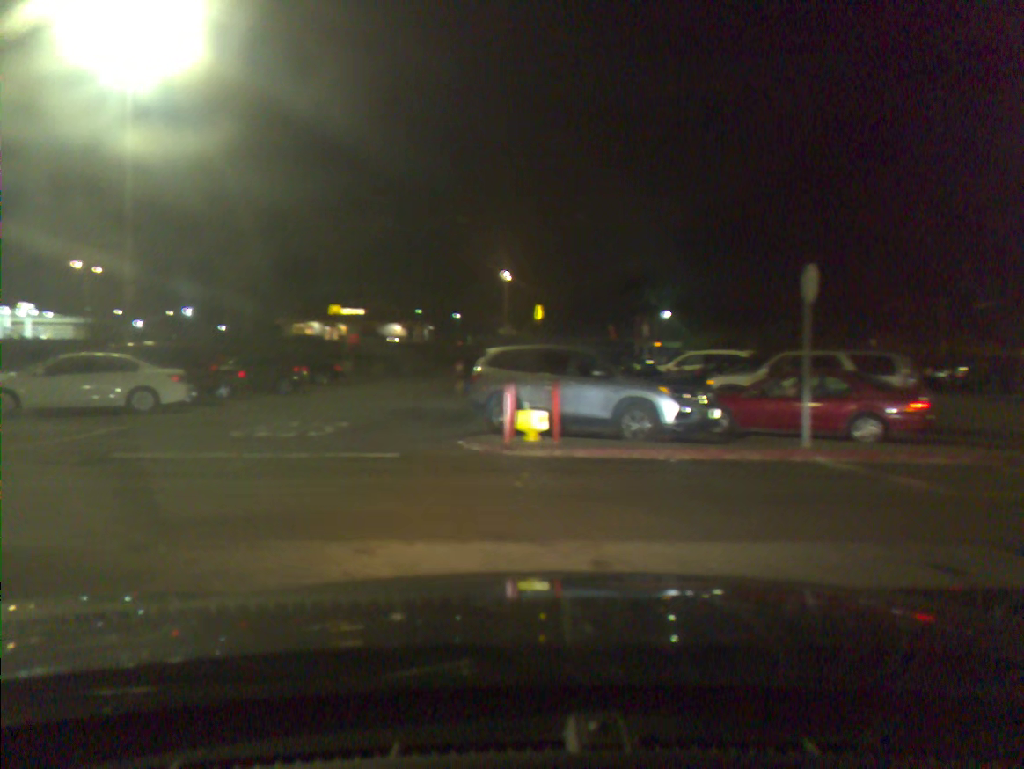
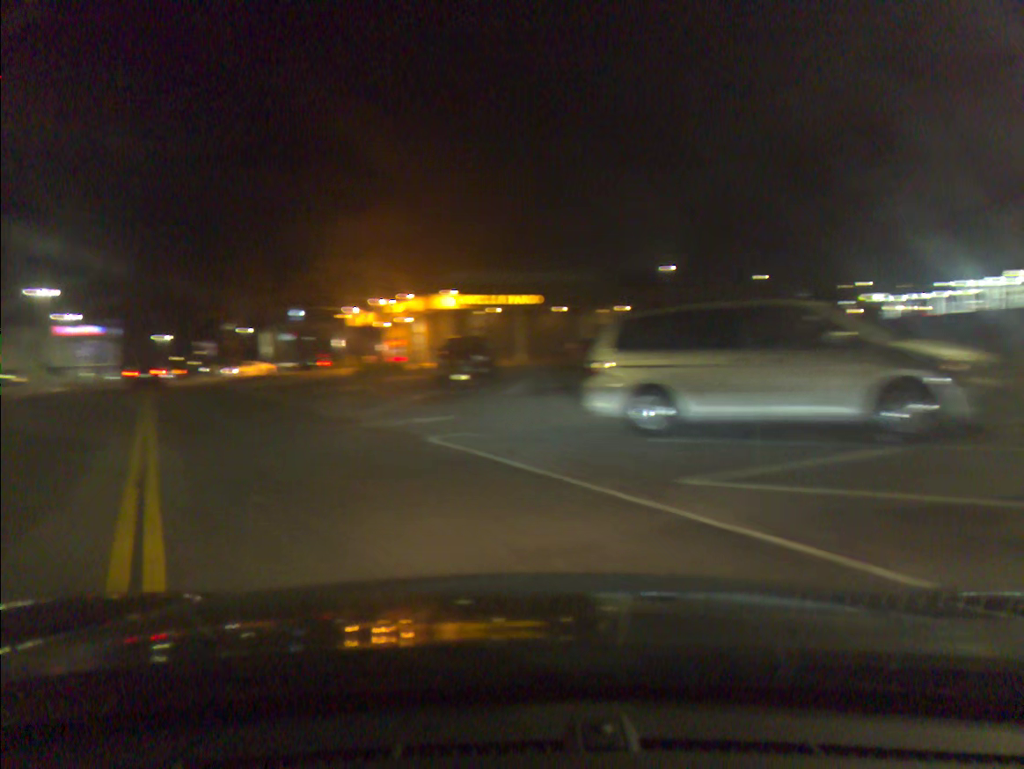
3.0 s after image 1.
(-7.0, +9.7) m; -64°
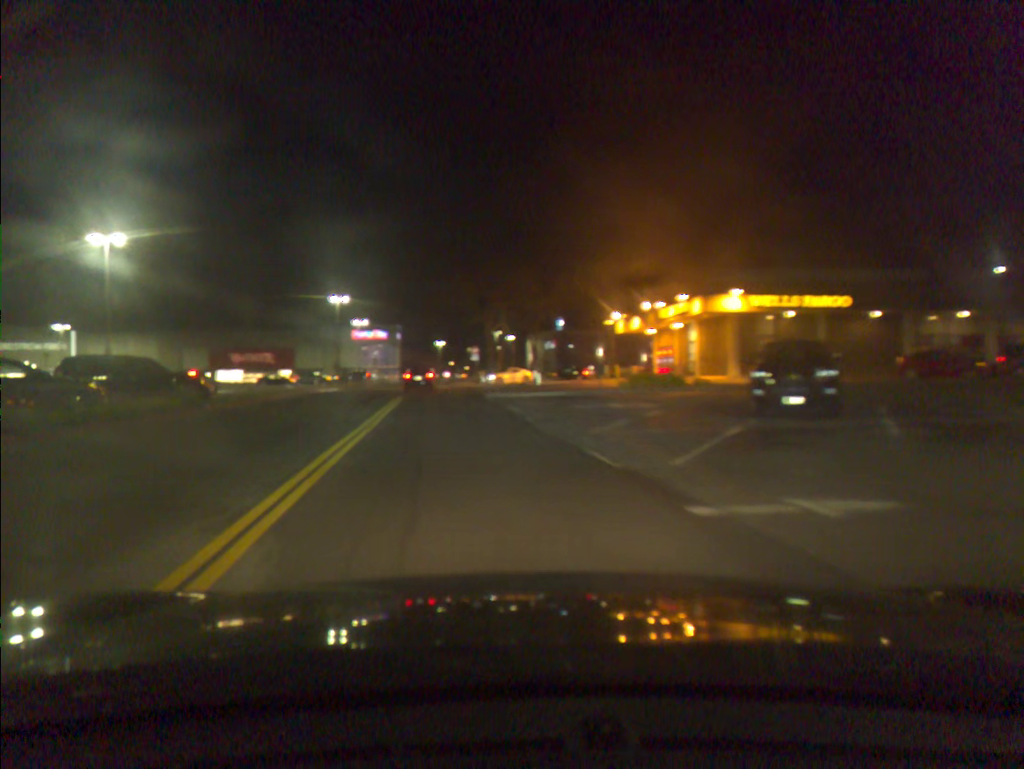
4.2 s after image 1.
(-1.3, +7.6) m; -14°
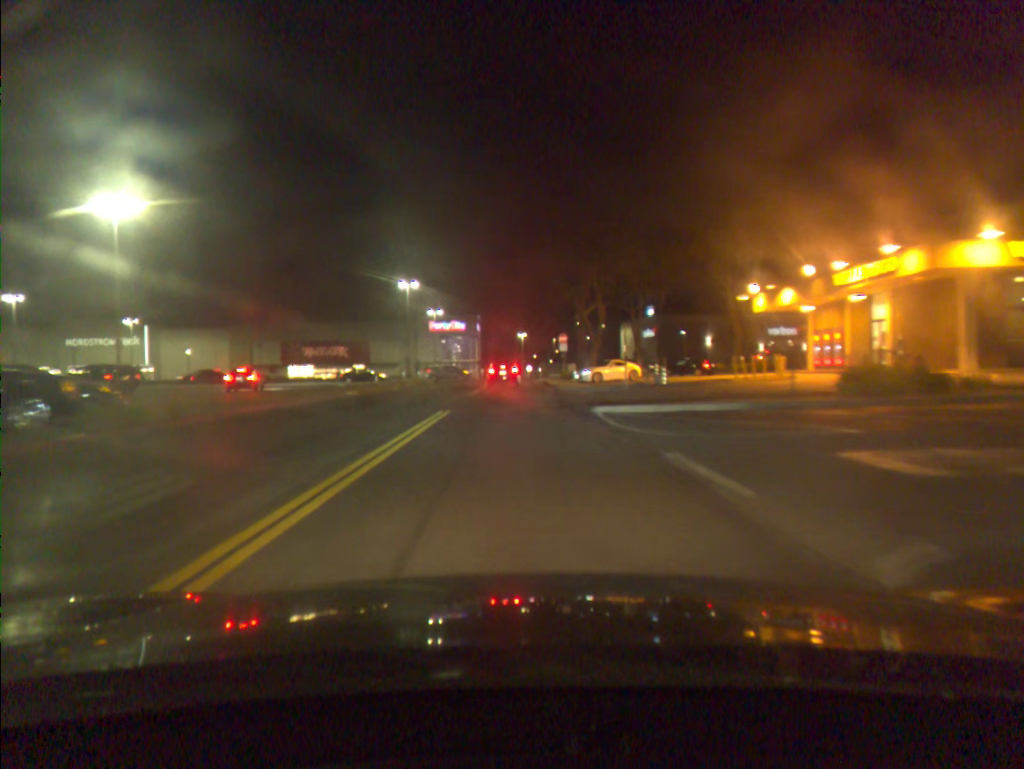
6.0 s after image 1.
(-1.0, +14.8) m; -6°
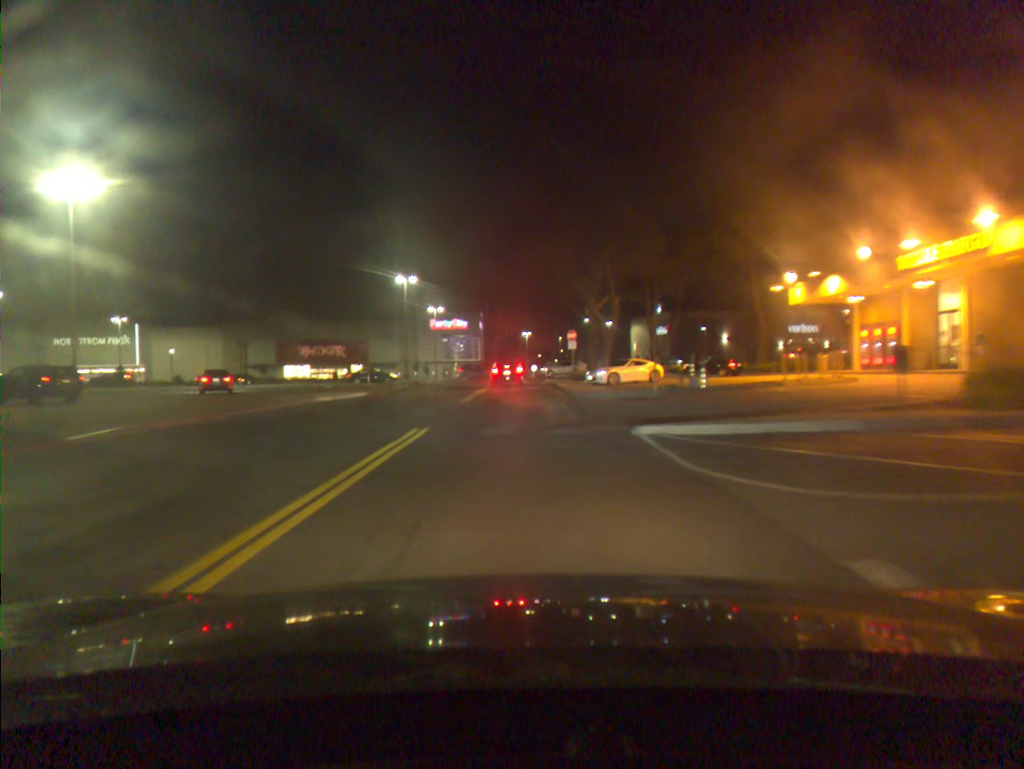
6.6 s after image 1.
(0.0, +5.7) m; 0°
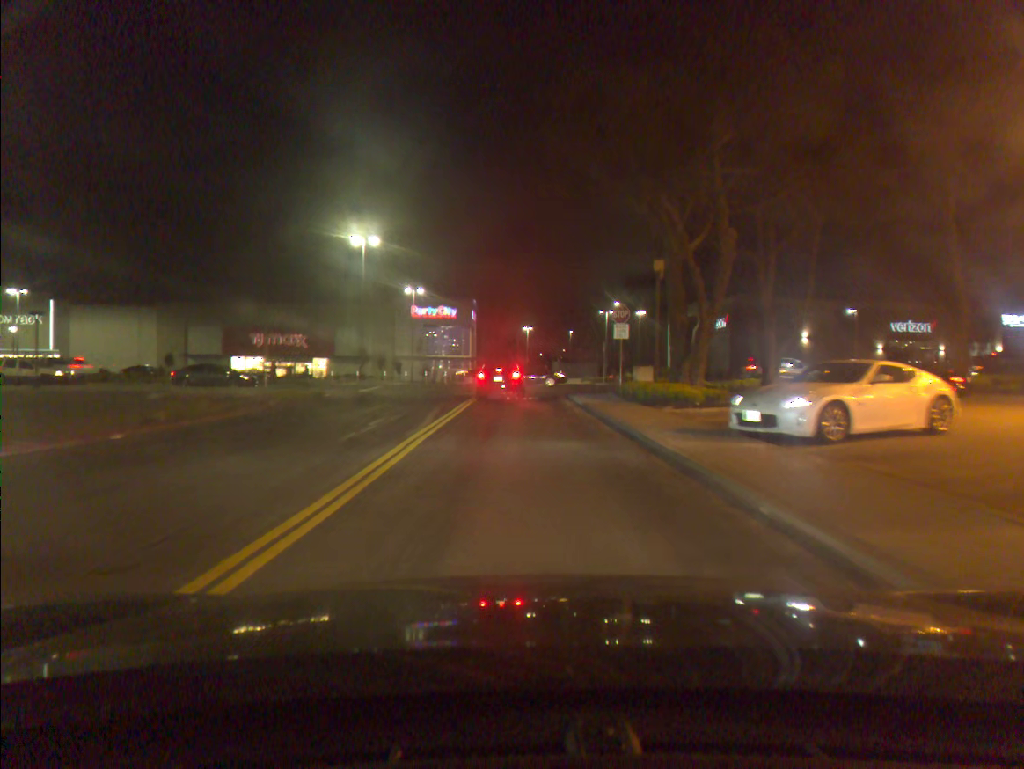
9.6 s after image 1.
(0.0, +27.4) m; 0°
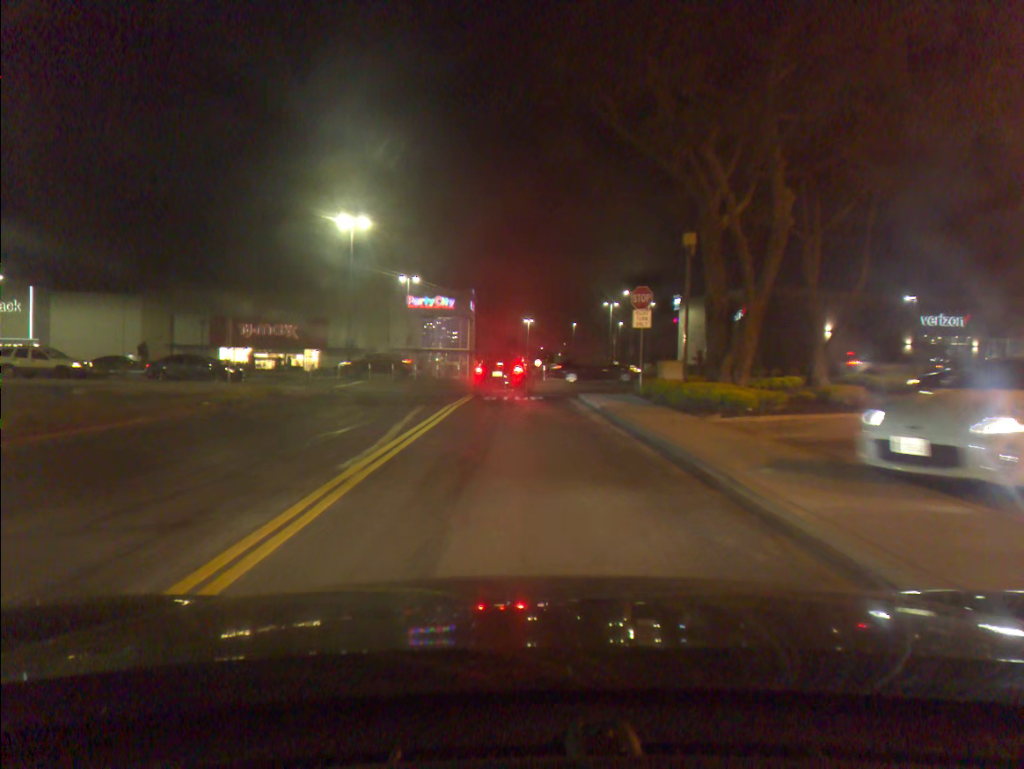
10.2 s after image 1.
(0.0, +5.1) m; 0°
